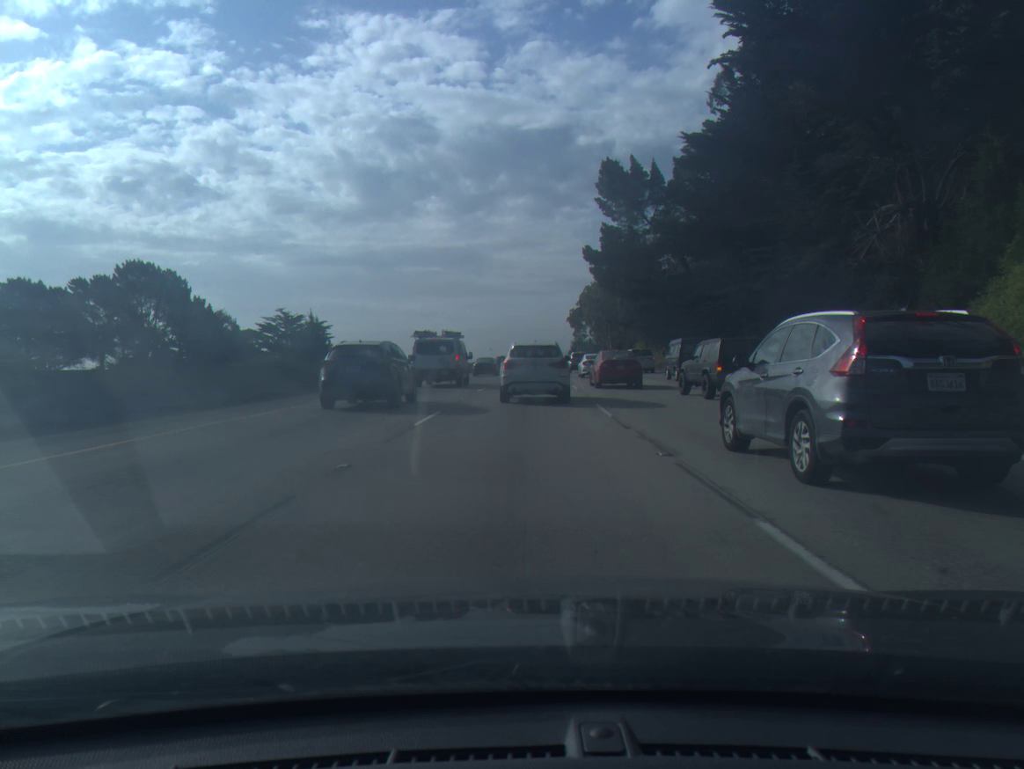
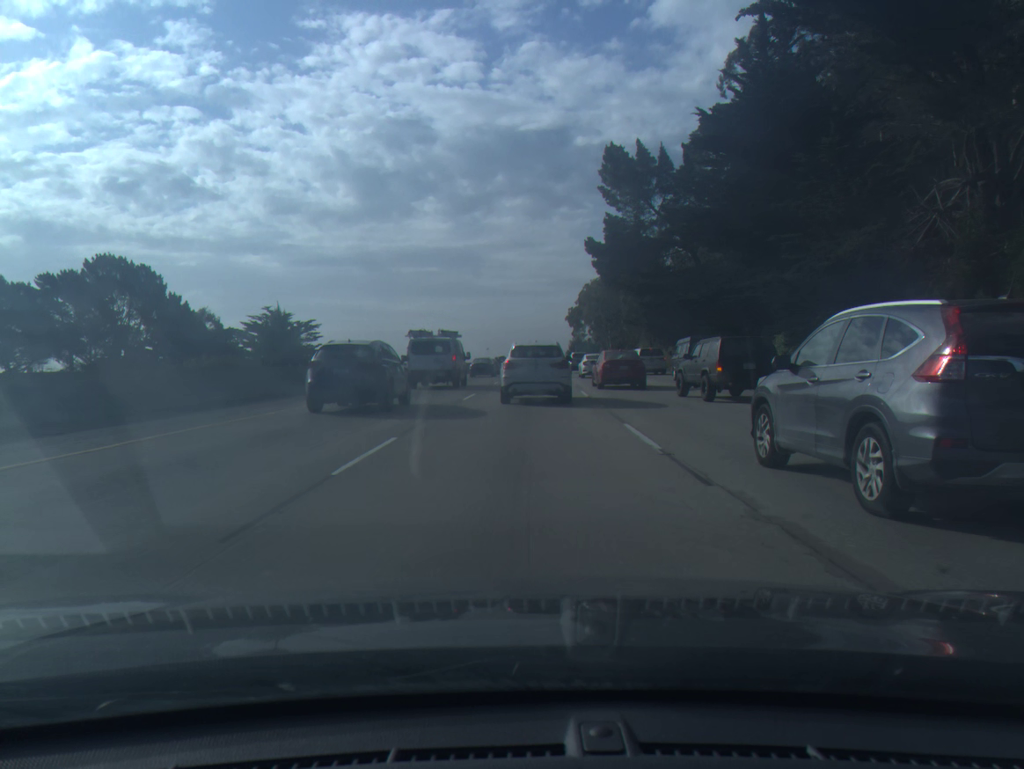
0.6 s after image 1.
(0.0, +5.9) m; 0°
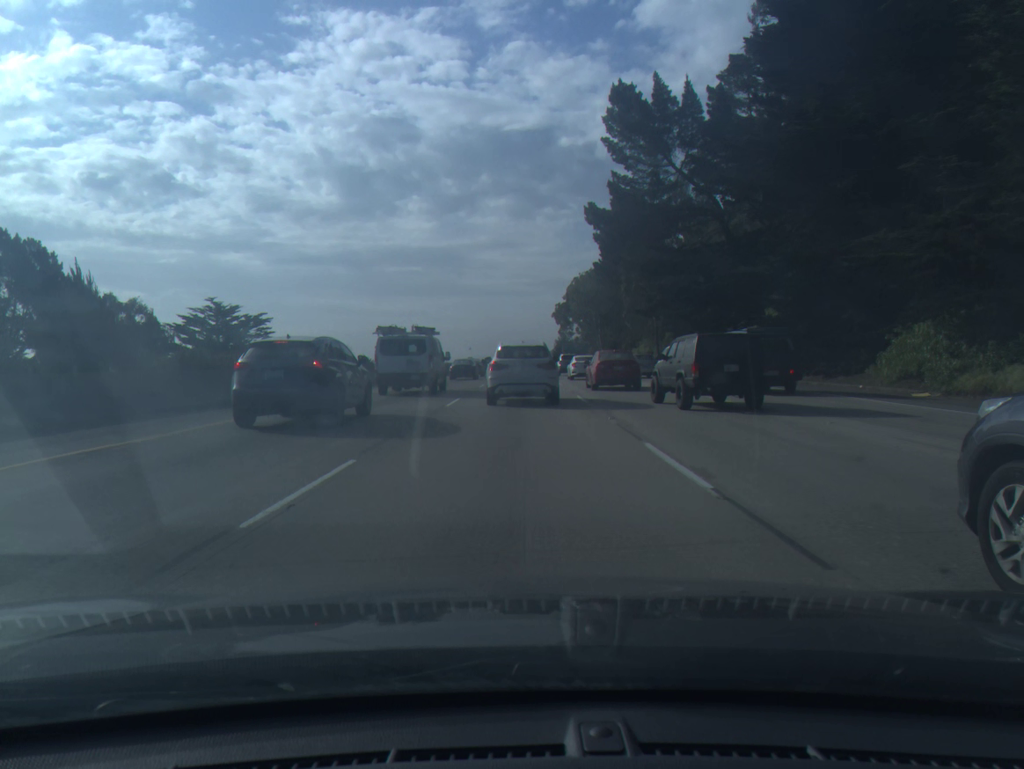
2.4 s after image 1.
(+0.2, +17.3) m; +2°
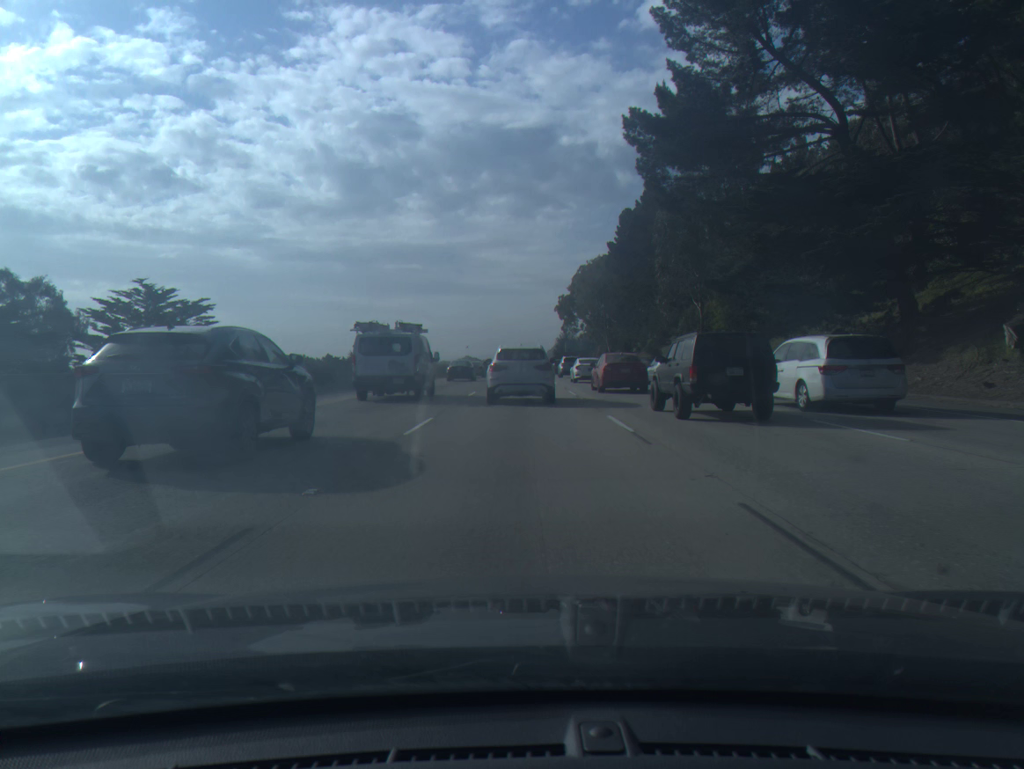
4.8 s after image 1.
(0.0, +22.2) m; 0°
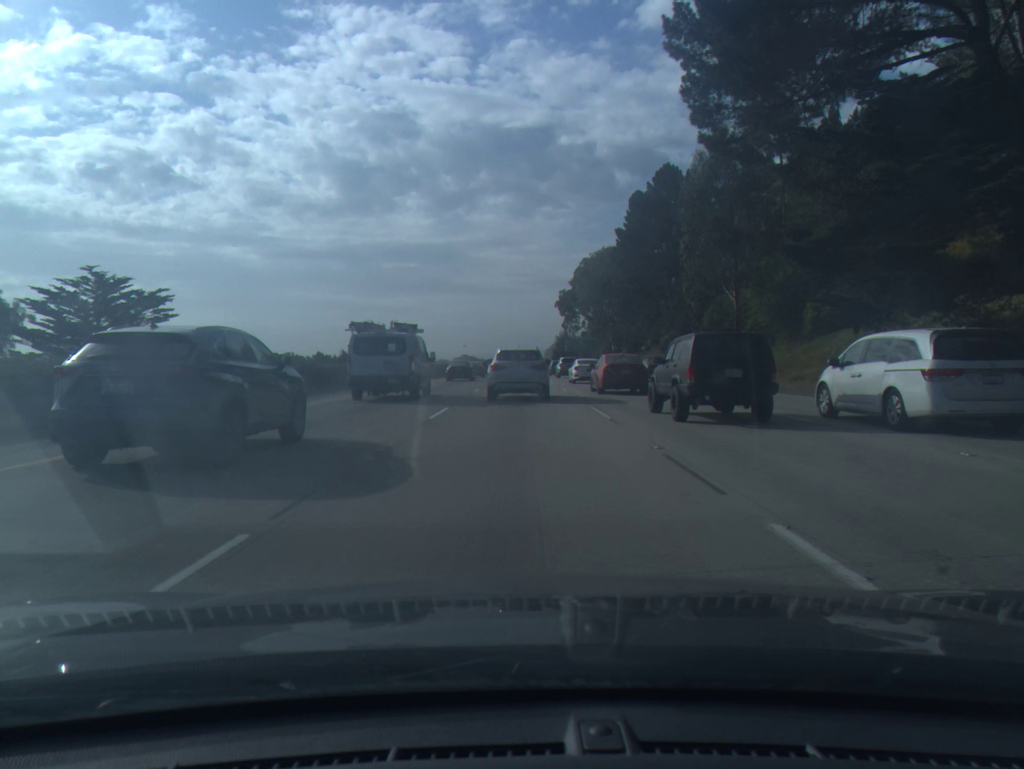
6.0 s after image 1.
(0.0, +10.9) m; 0°
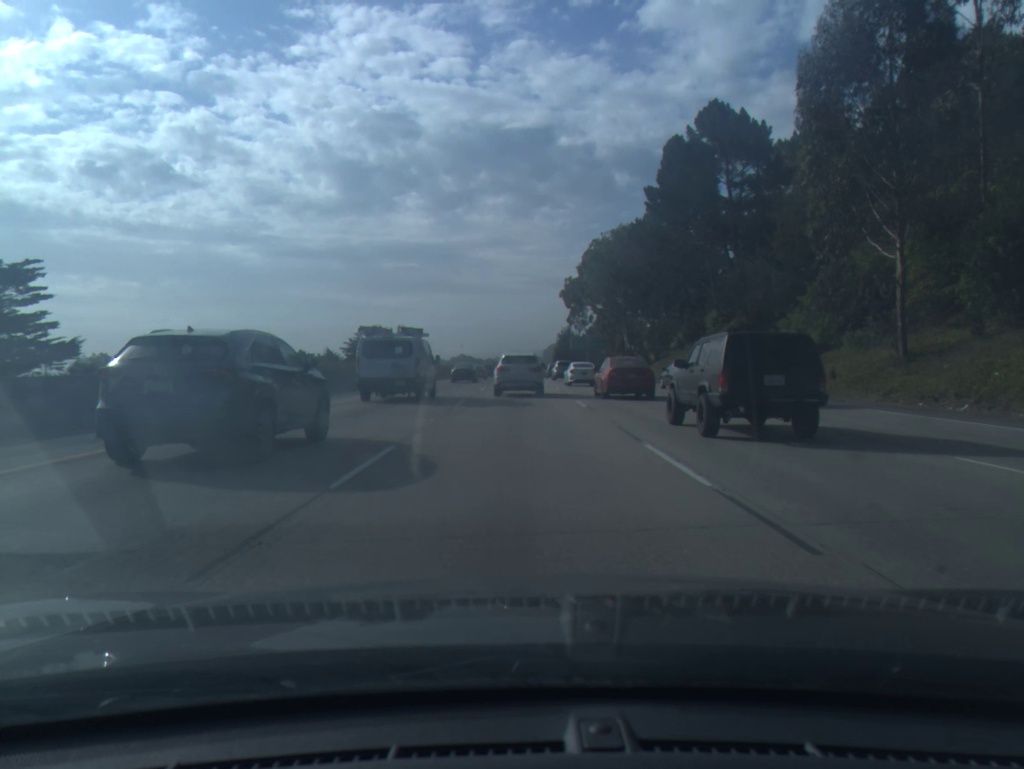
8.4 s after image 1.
(0.0, +23.2) m; 0°
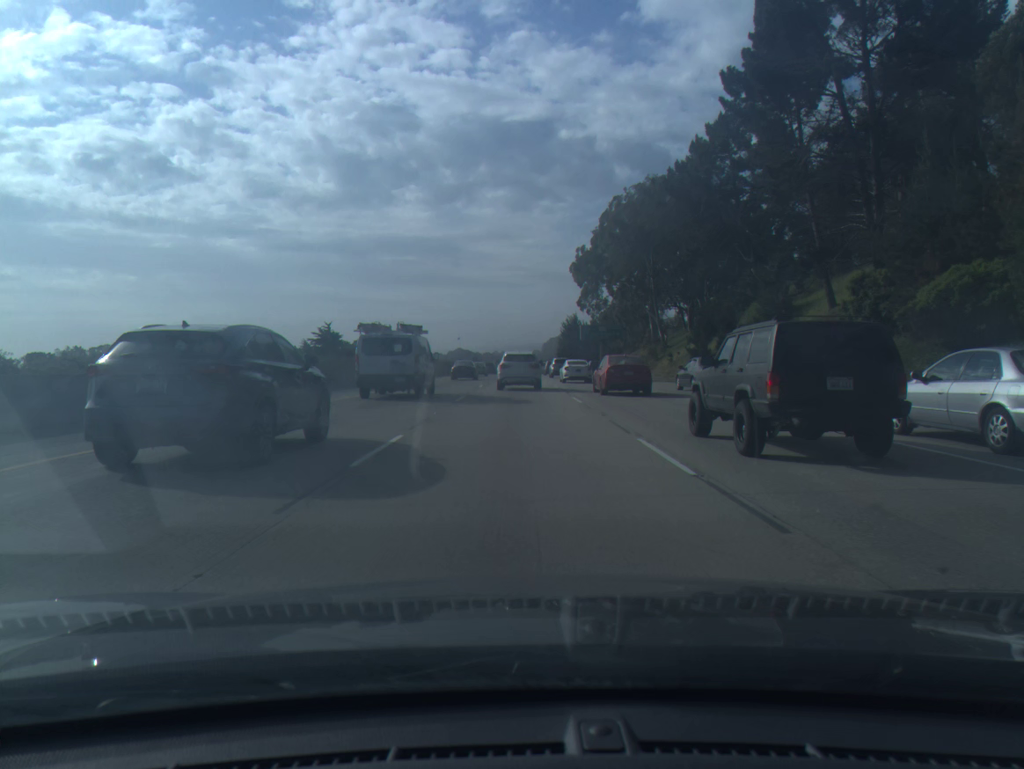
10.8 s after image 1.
(-0.1, +27.8) m; 0°
